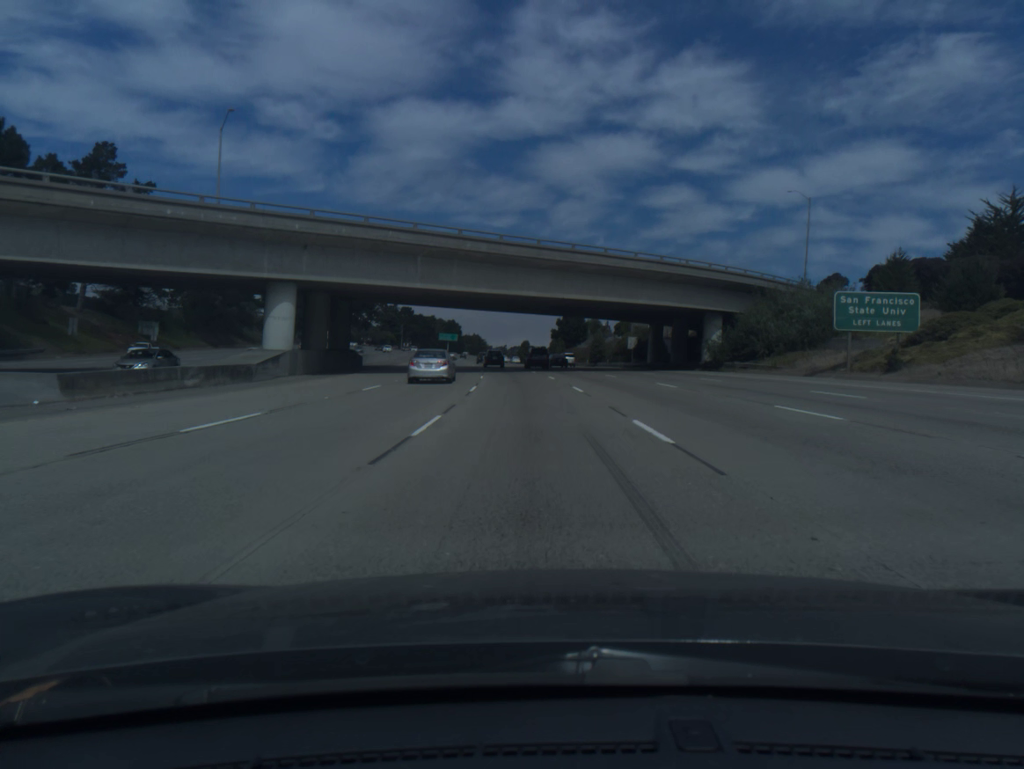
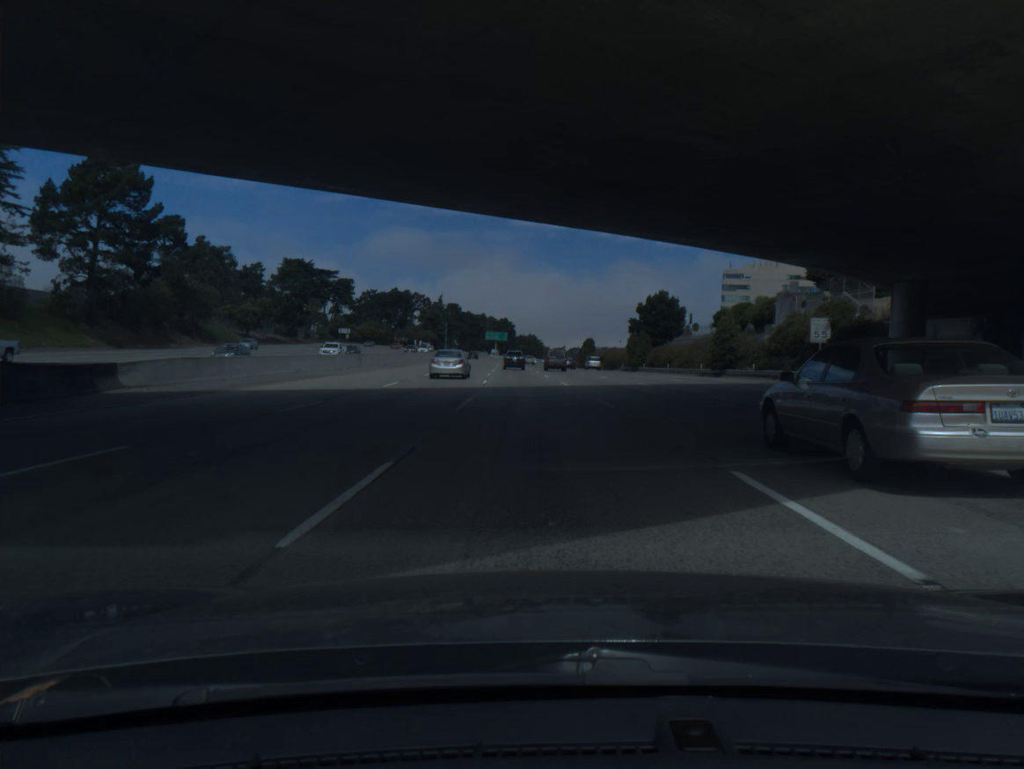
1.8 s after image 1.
(-2.0, +49.0) m; -4°
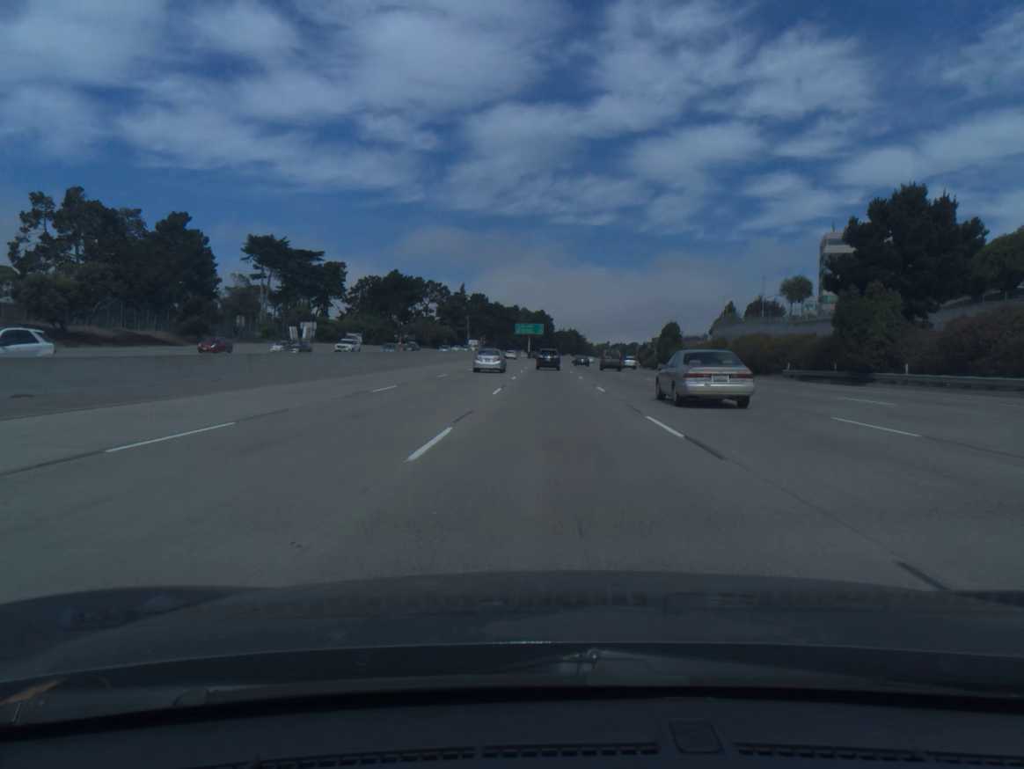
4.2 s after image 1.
(-2.2, +64.5) m; -3°
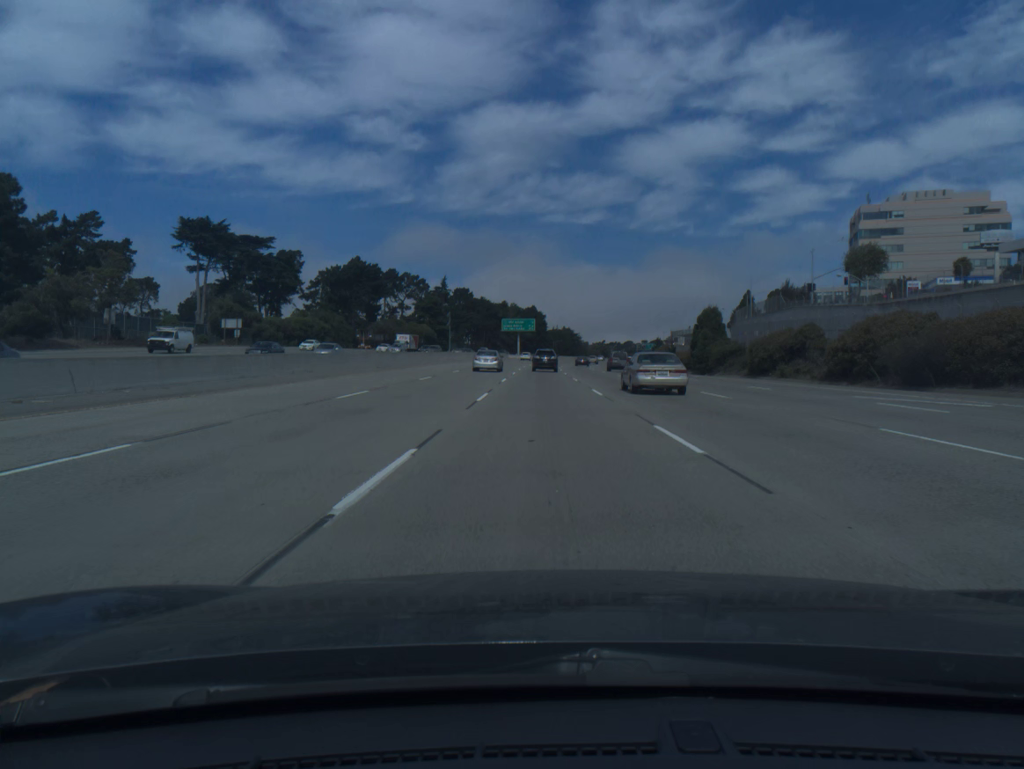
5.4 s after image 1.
(+0.2, +31.6) m; +1°
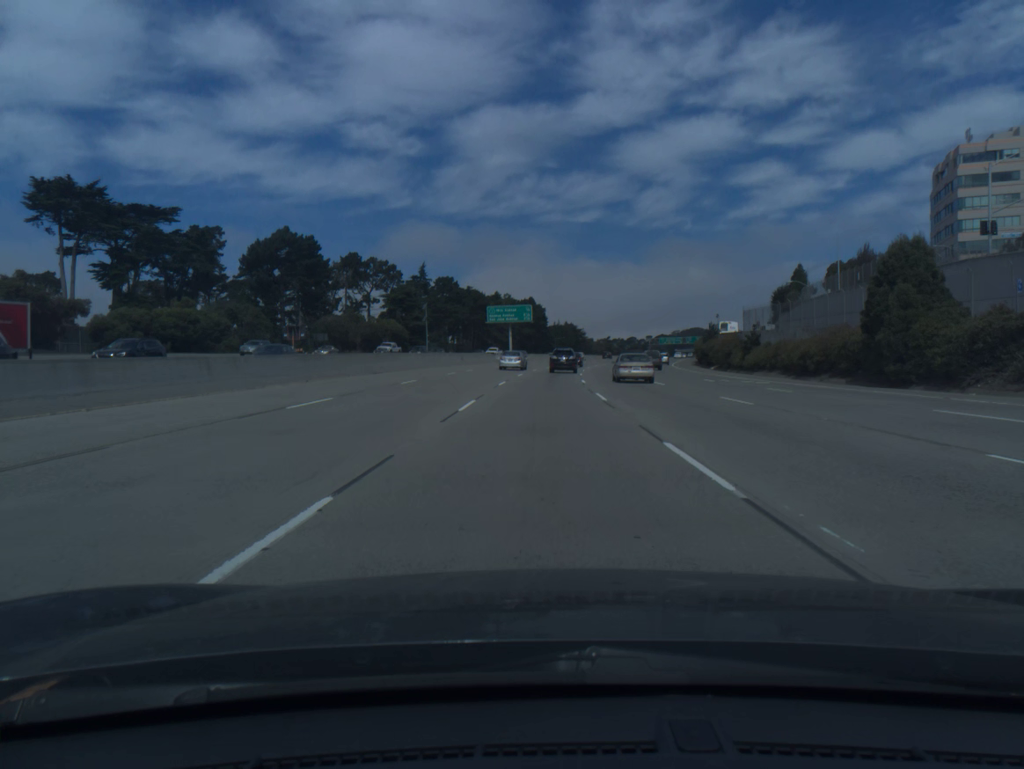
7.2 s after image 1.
(0.0, +46.1) m; 0°
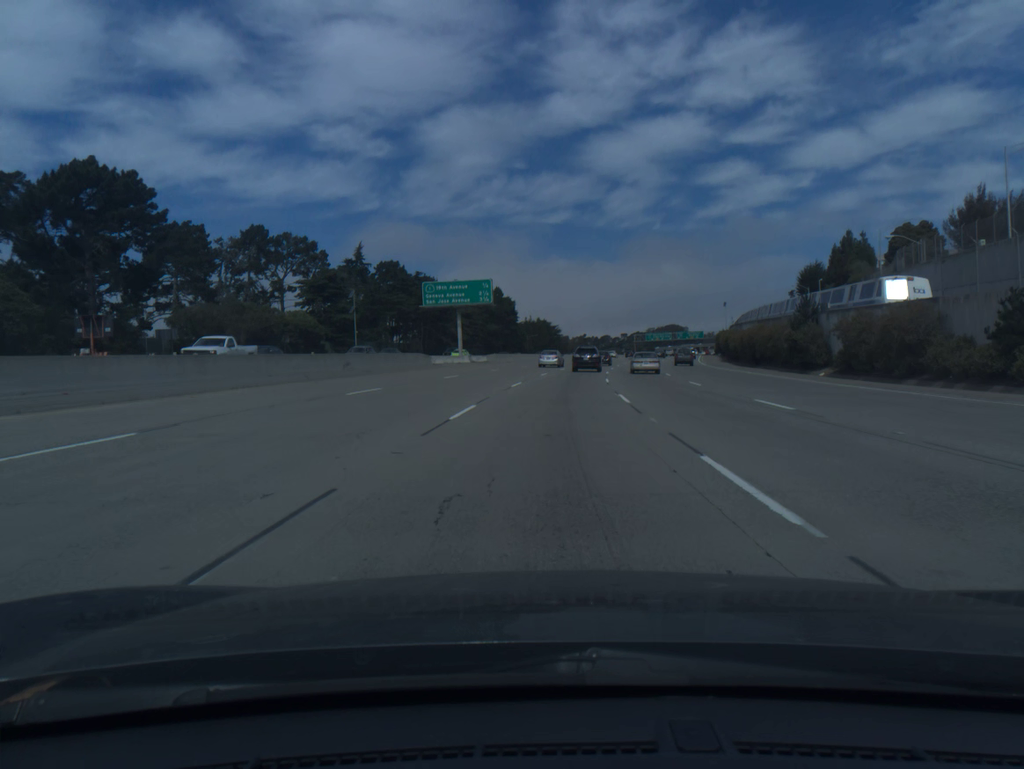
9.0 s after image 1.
(+0.5, +45.0) m; +2°
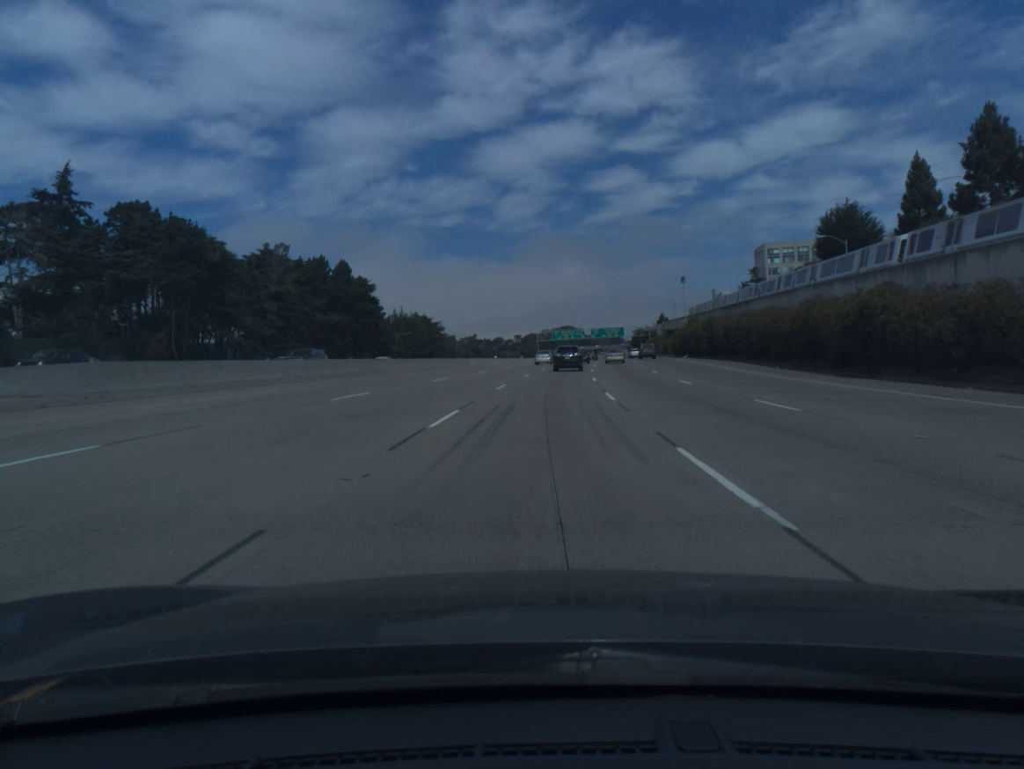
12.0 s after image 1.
(+4.9, +72.7) m; +8°
